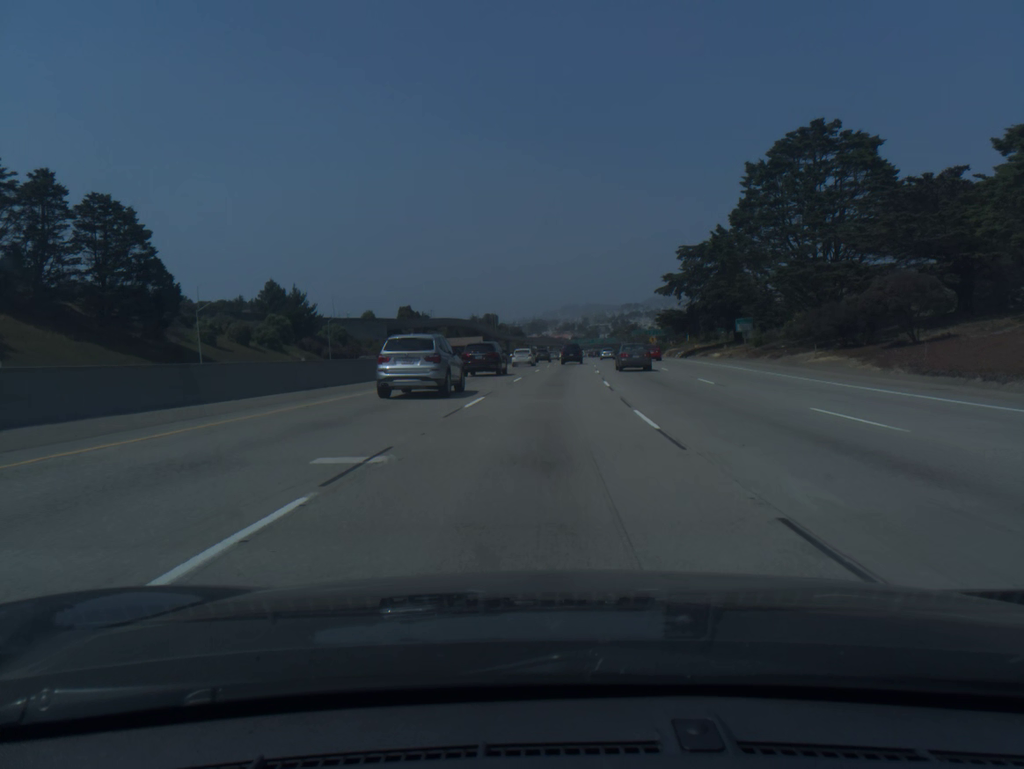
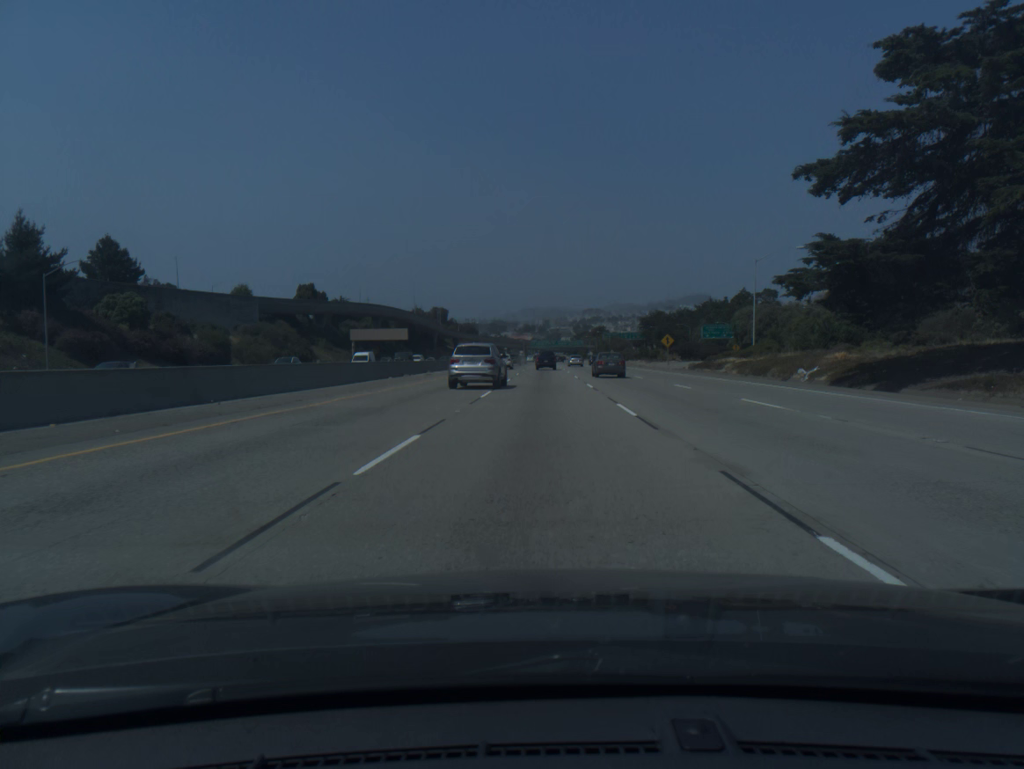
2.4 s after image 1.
(+2.5, +68.0) m; +3°
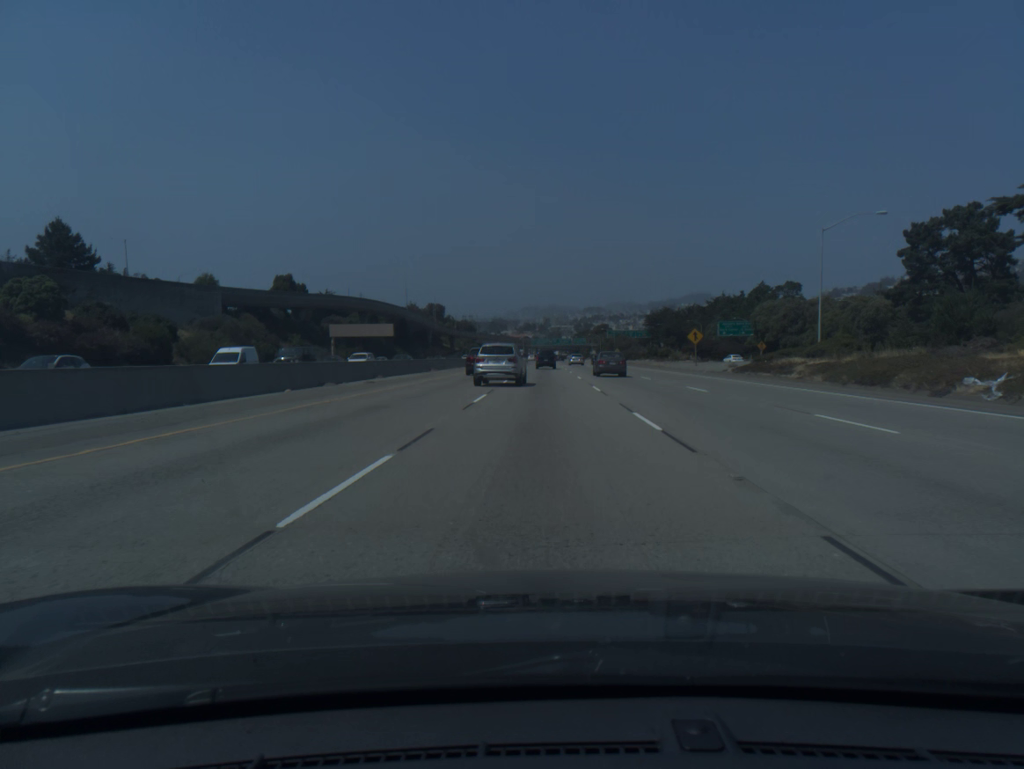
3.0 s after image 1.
(0.0, +17.3) m; 0°
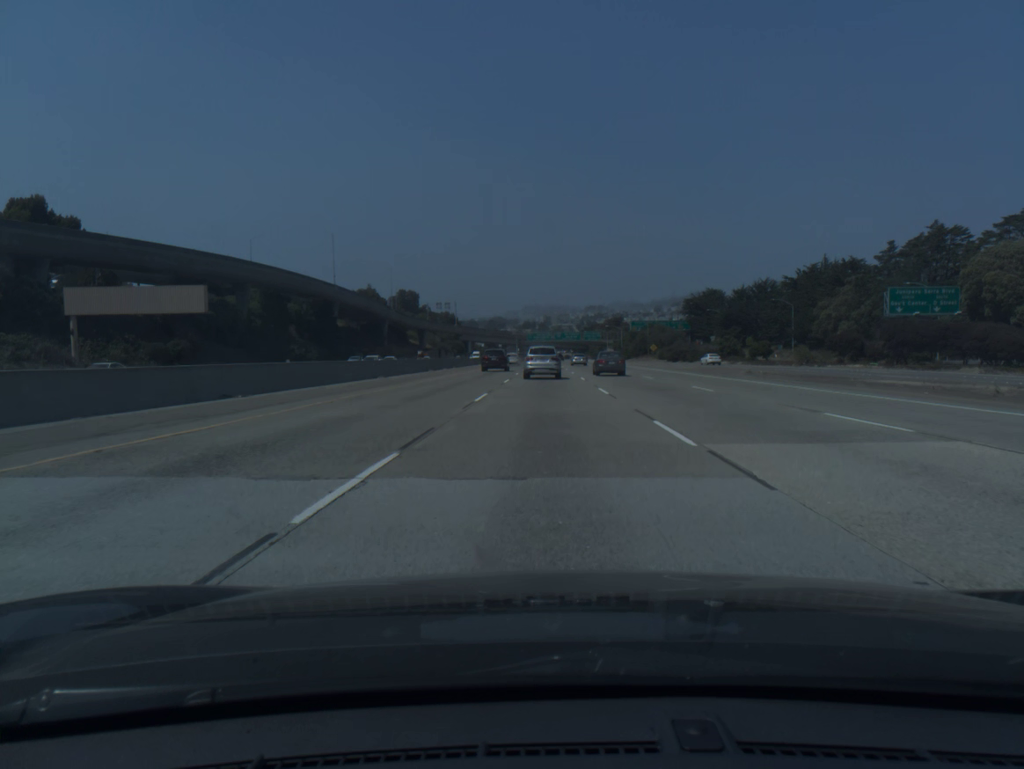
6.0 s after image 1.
(0.0, +87.7) m; 0°
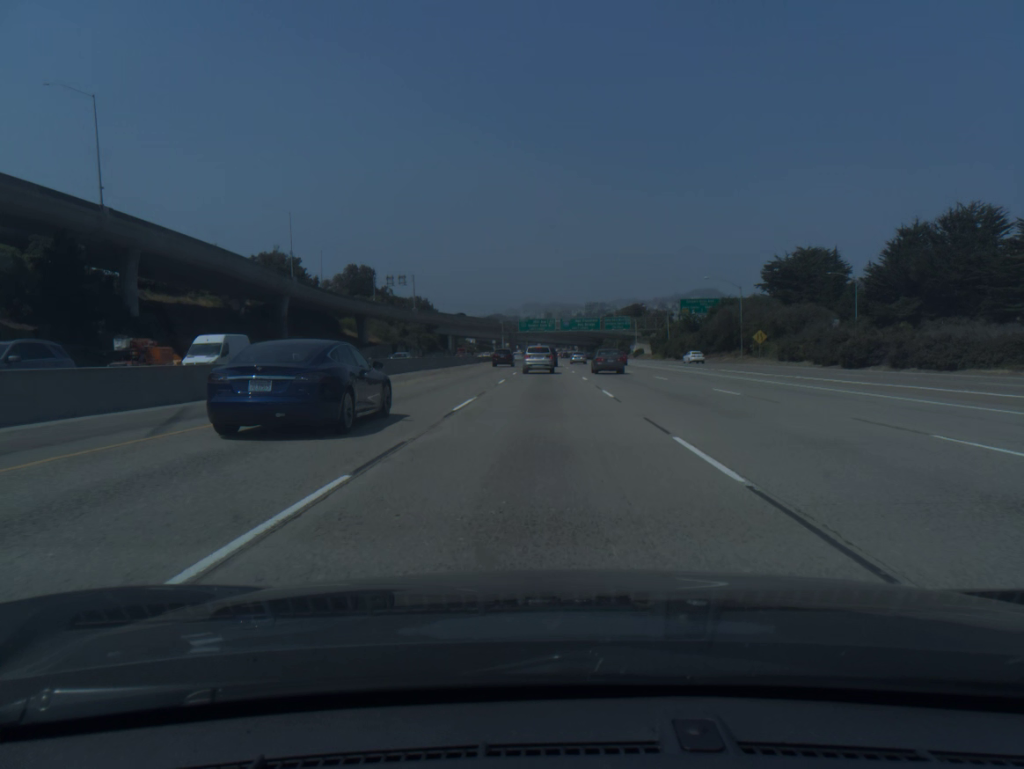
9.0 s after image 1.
(+0.2, +88.8) m; 0°
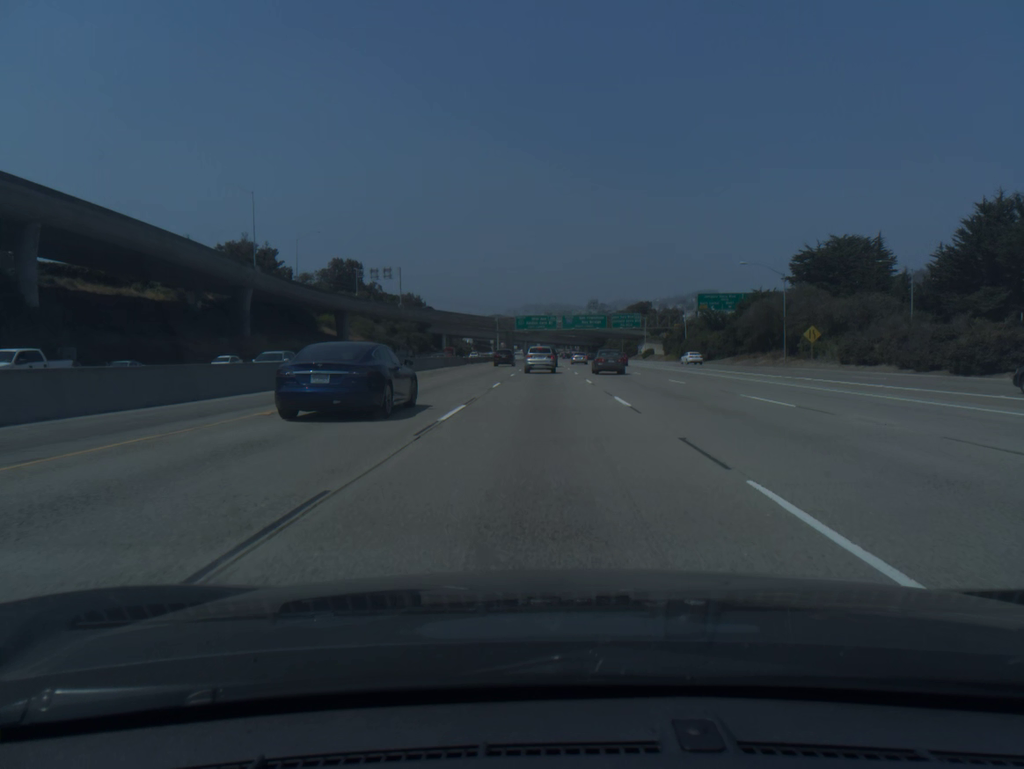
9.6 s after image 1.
(0.0, +17.8) m; 0°
